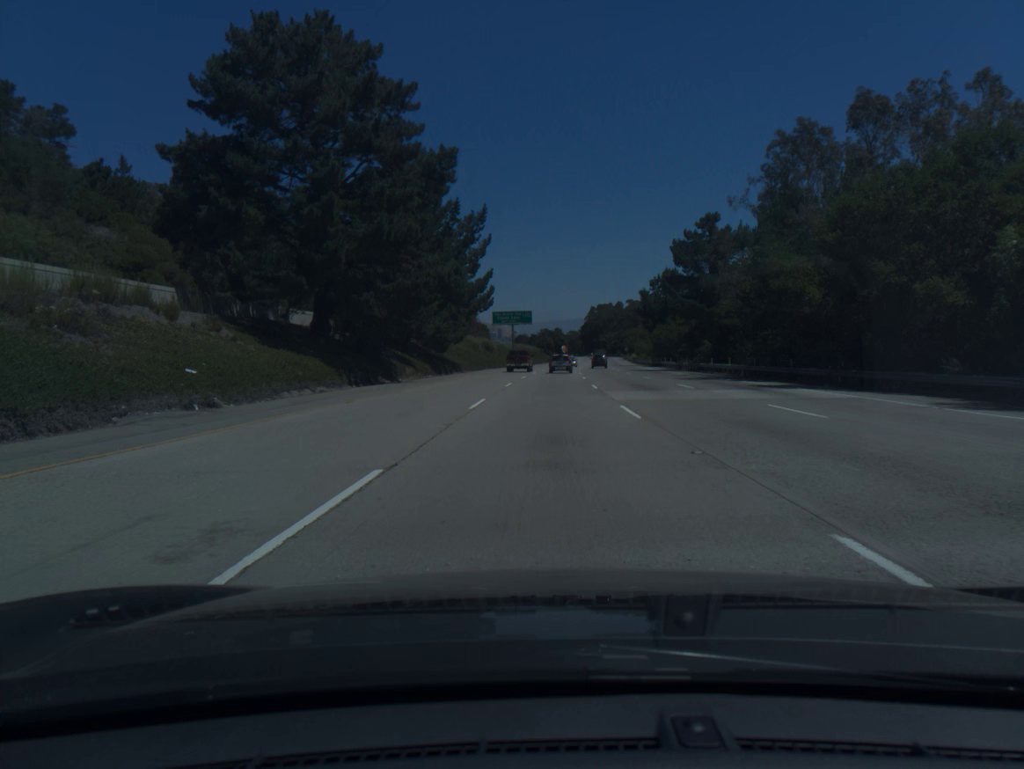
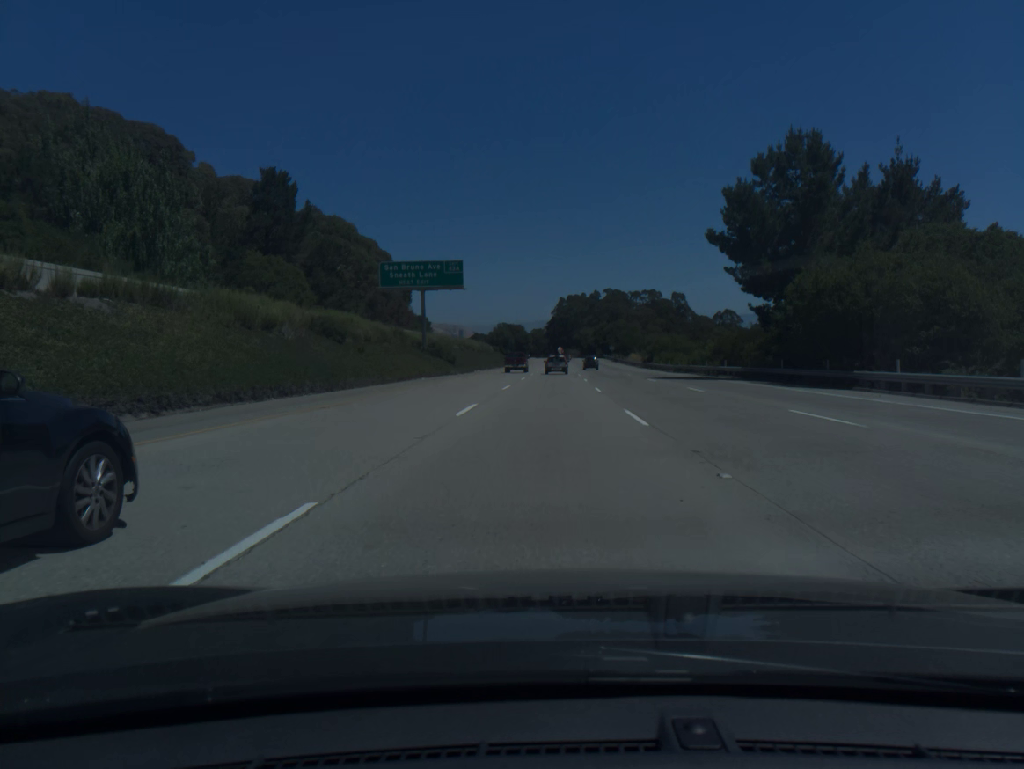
(+1.8, +75.1) m; +3°
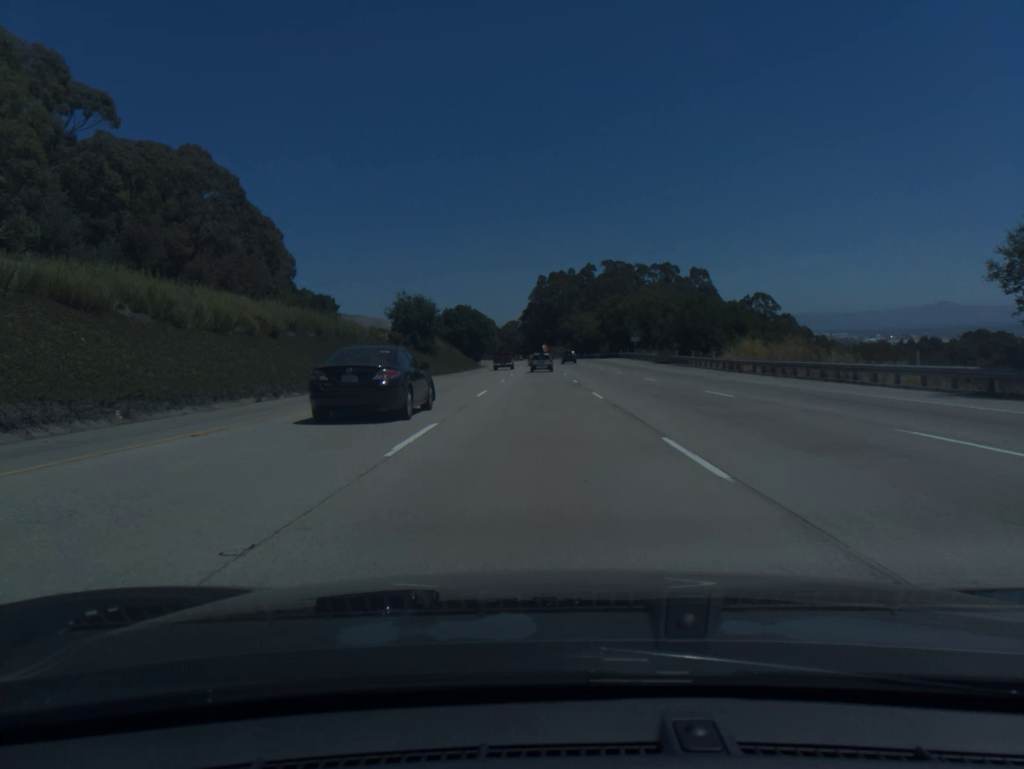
(+2.1, +94.1) m; +2°
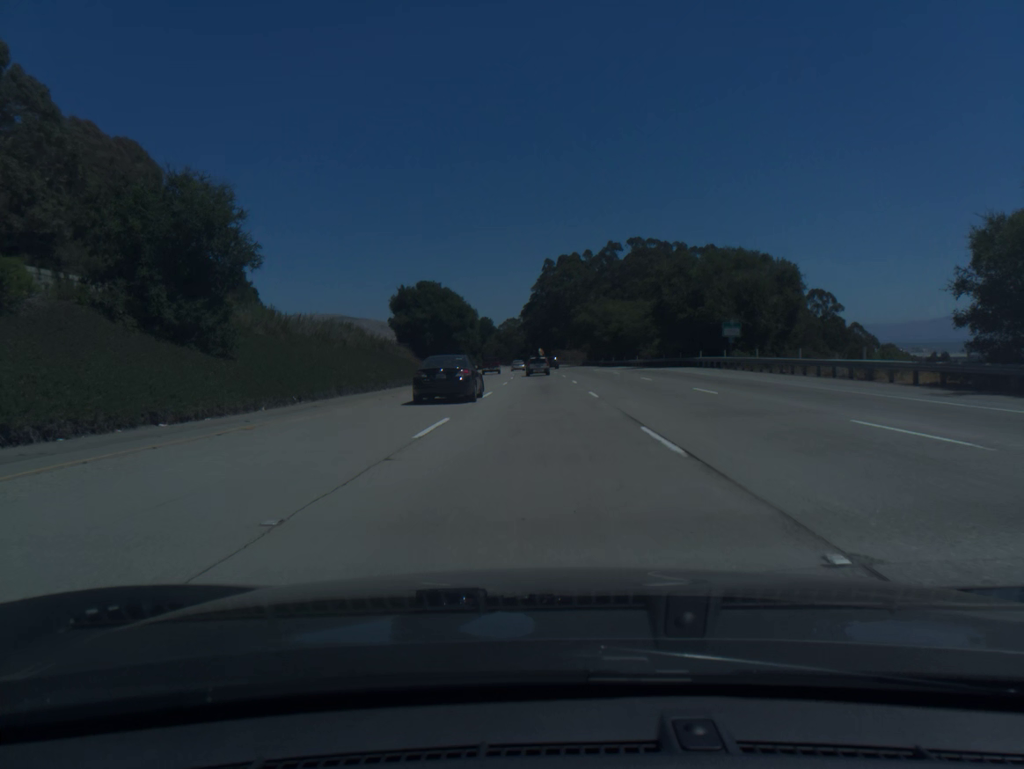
(-0.2, +56.3) m; 0°
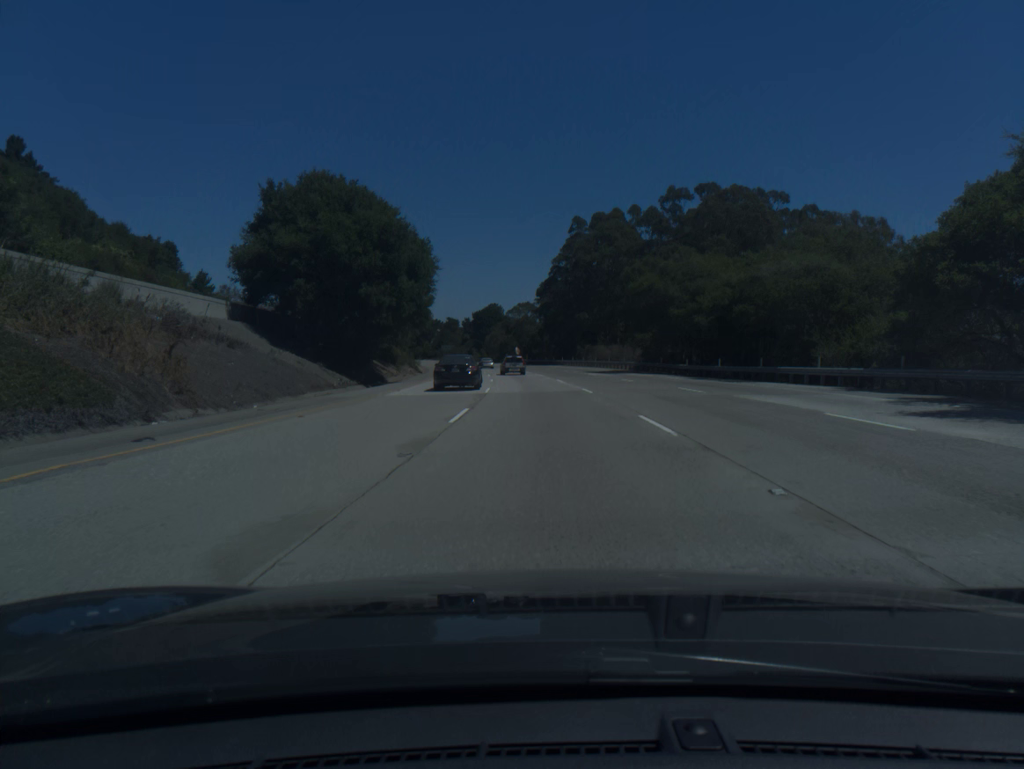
(-0.4, +56.0) m; -1°
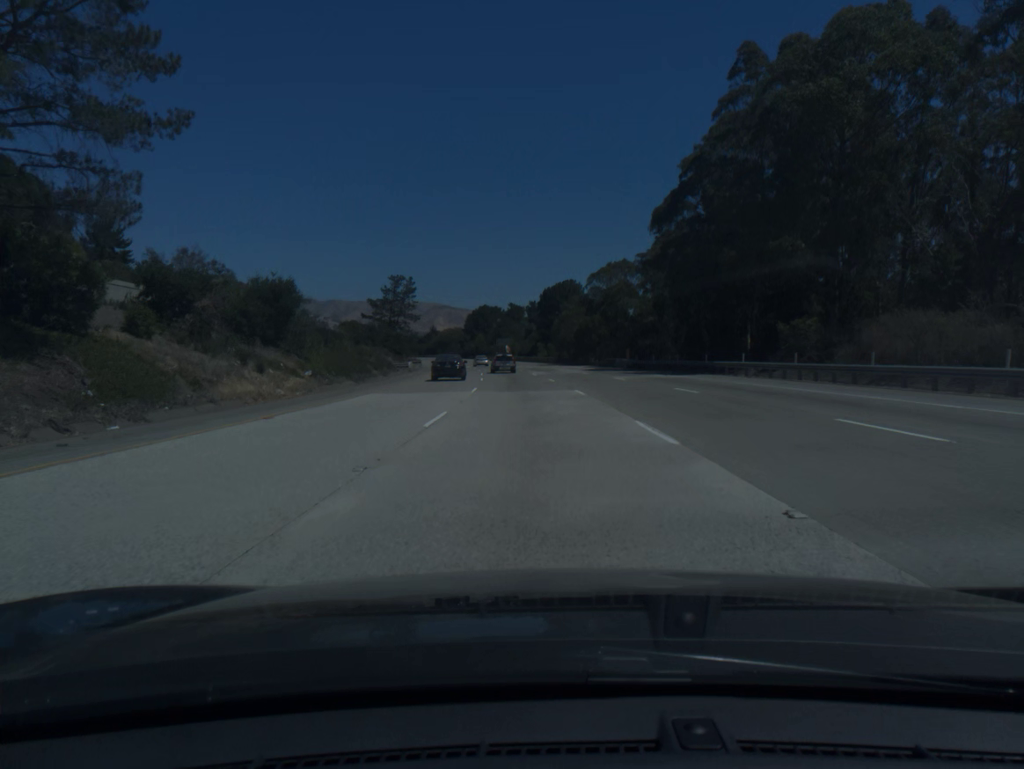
(-3.3, +74.3) m; -6°
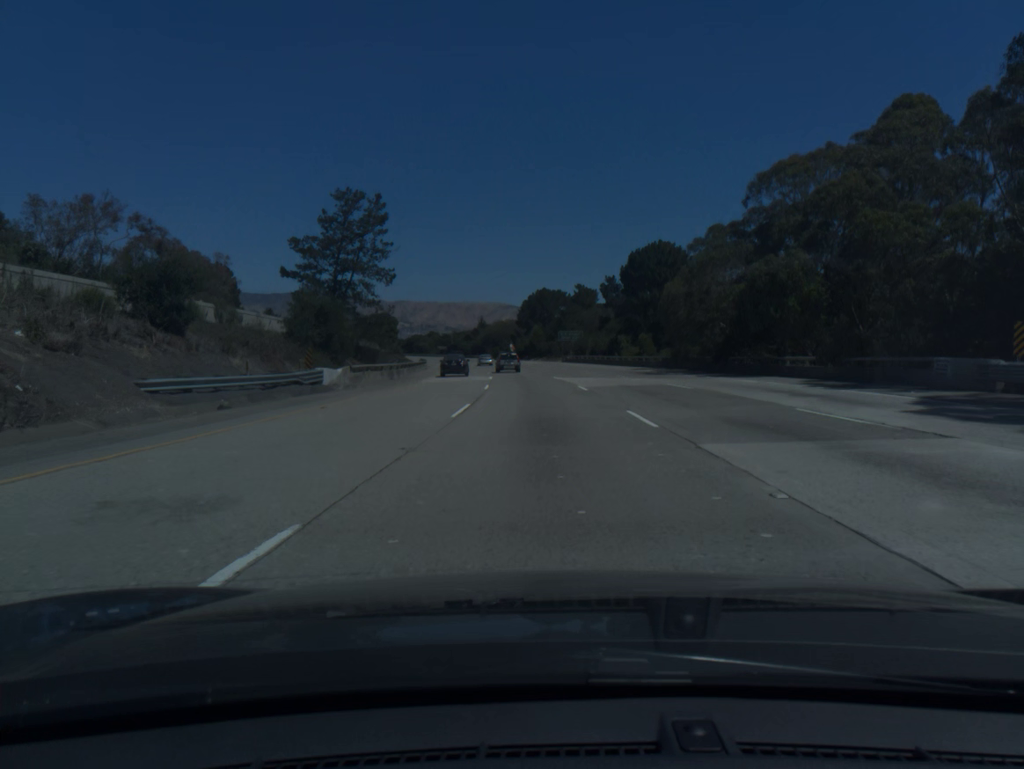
(-2.3, +55.6) m; -5°
